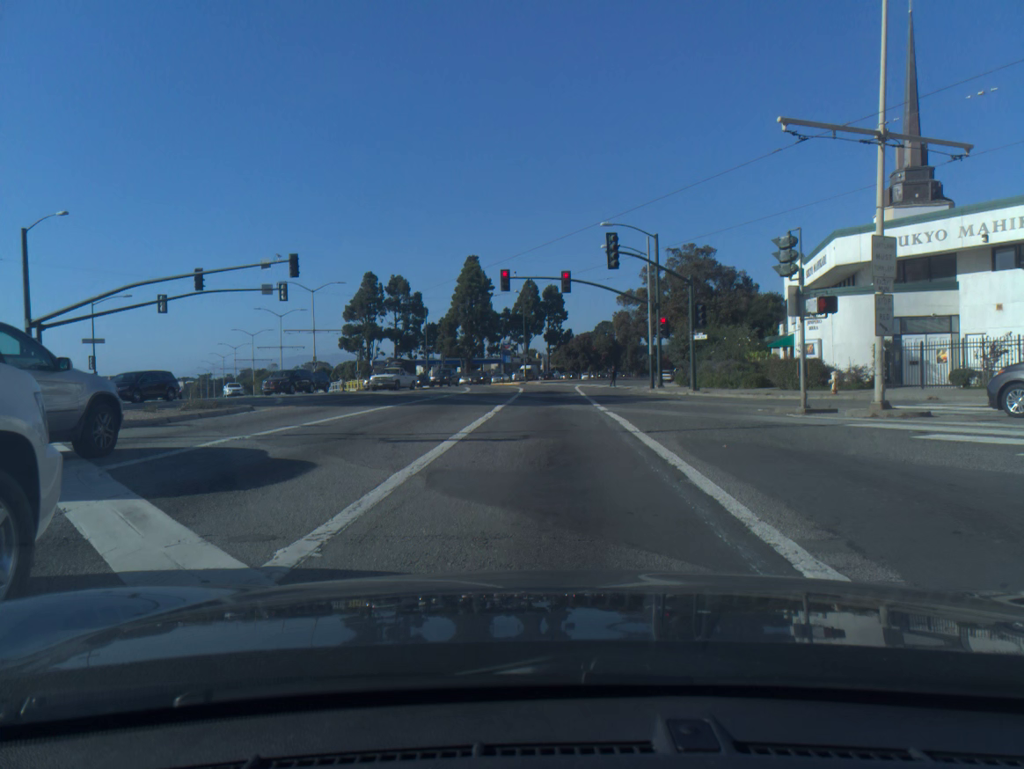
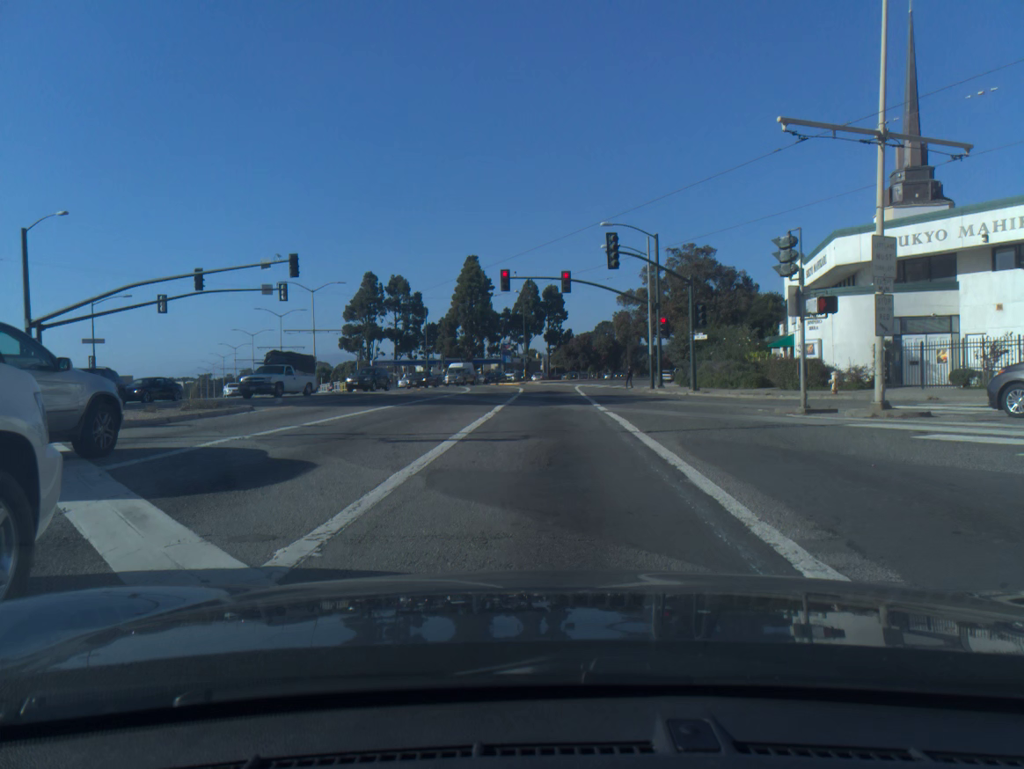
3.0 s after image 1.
(0.0, 0.0) m; 0°
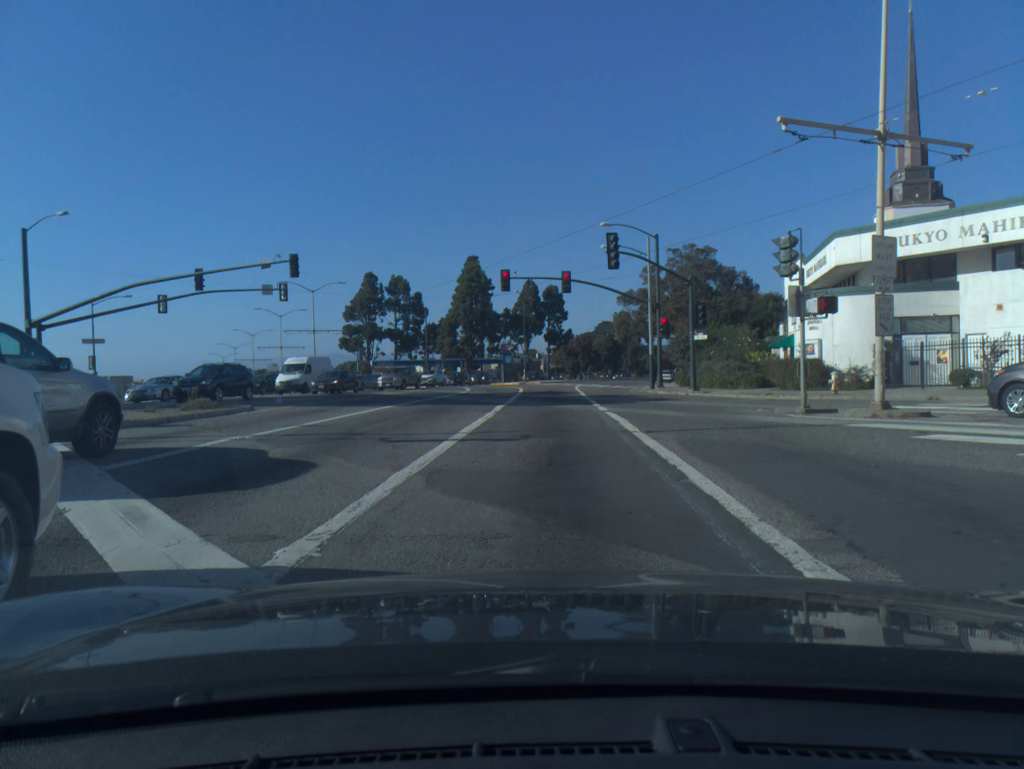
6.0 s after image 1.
(0.0, 0.0) m; 0°
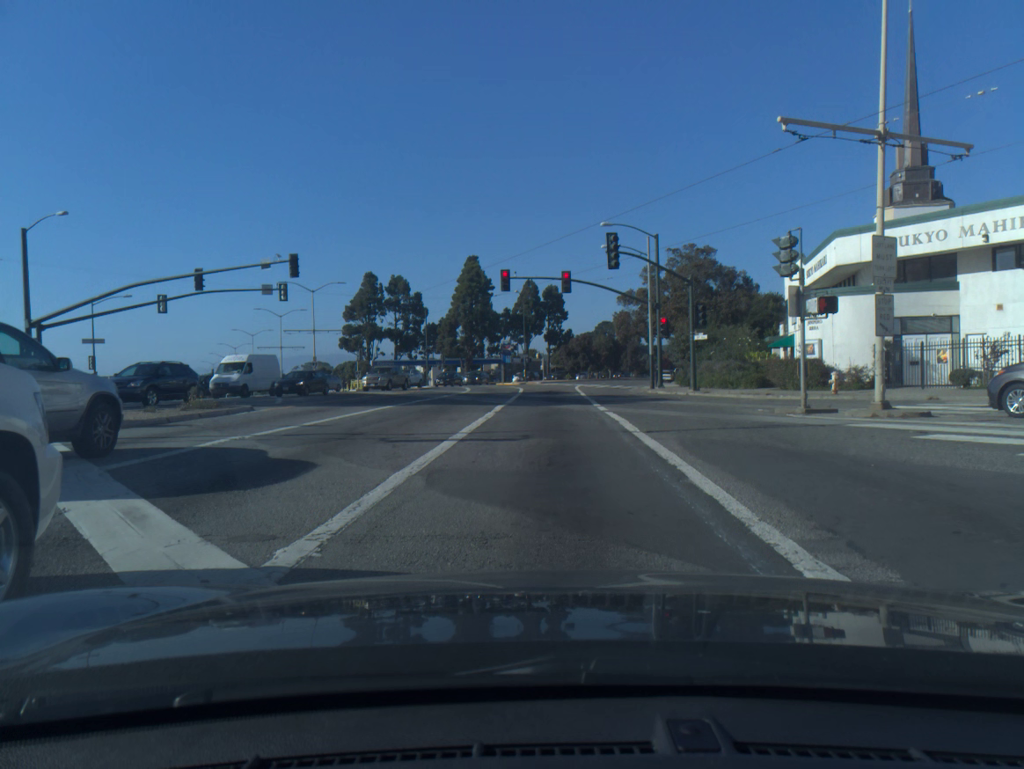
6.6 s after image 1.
(0.0, 0.0) m; 0°
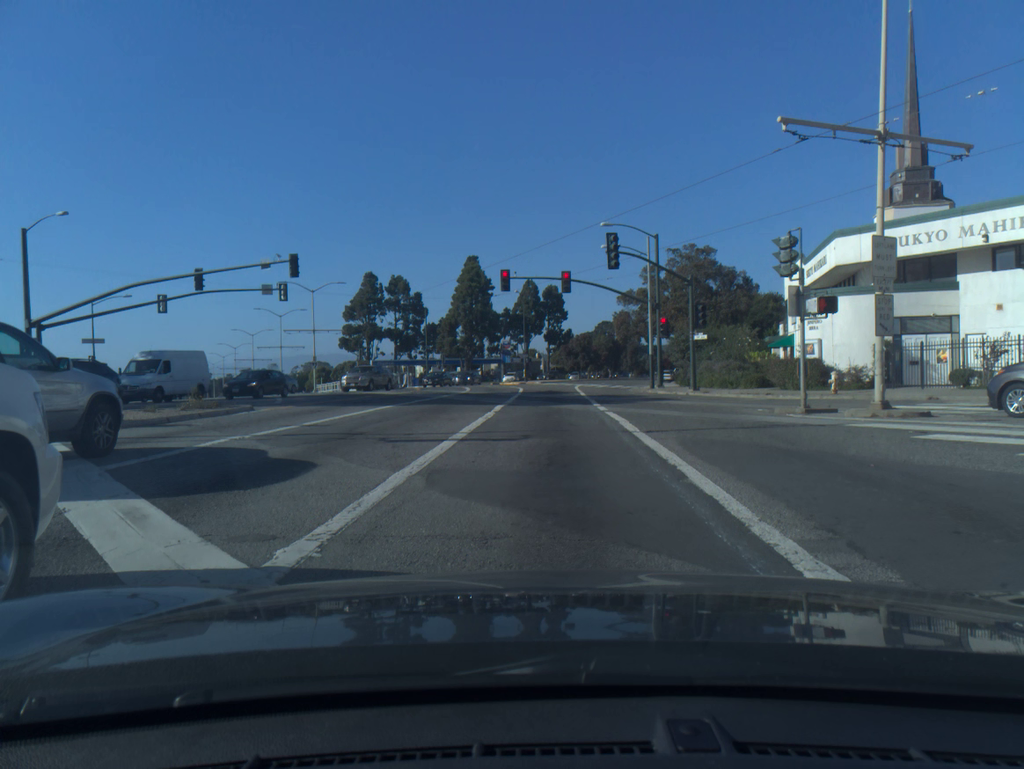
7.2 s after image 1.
(0.0, 0.0) m; 0°
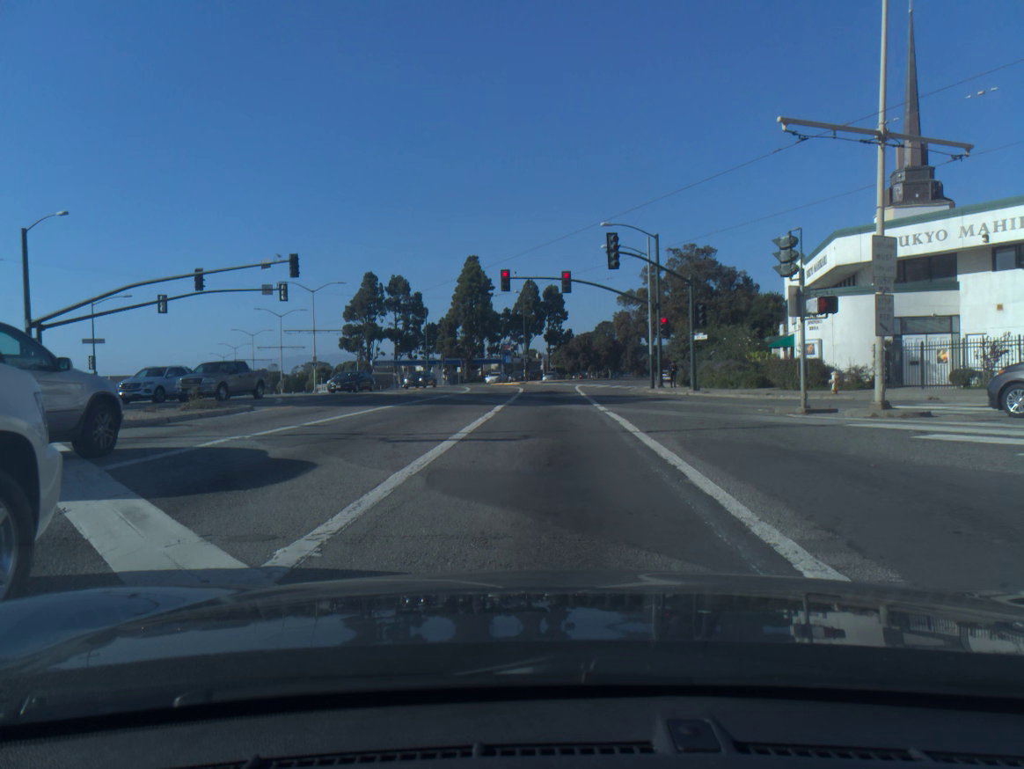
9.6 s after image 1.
(0.0, 0.0) m; 0°
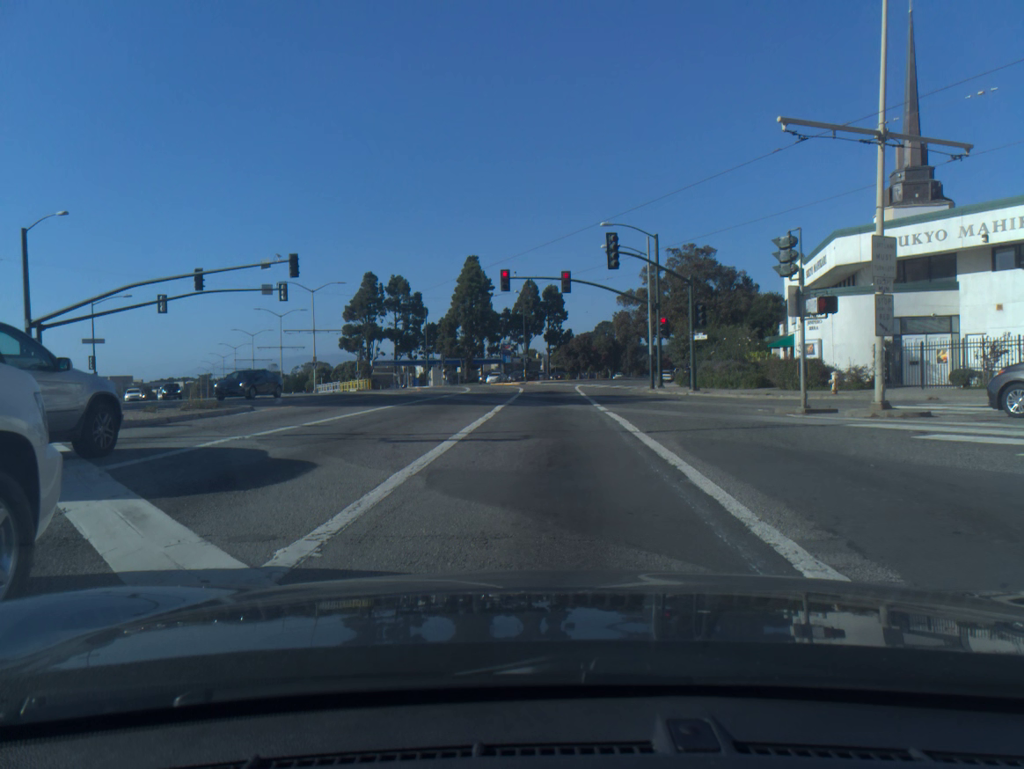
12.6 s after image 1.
(0.0, 0.0) m; 0°
